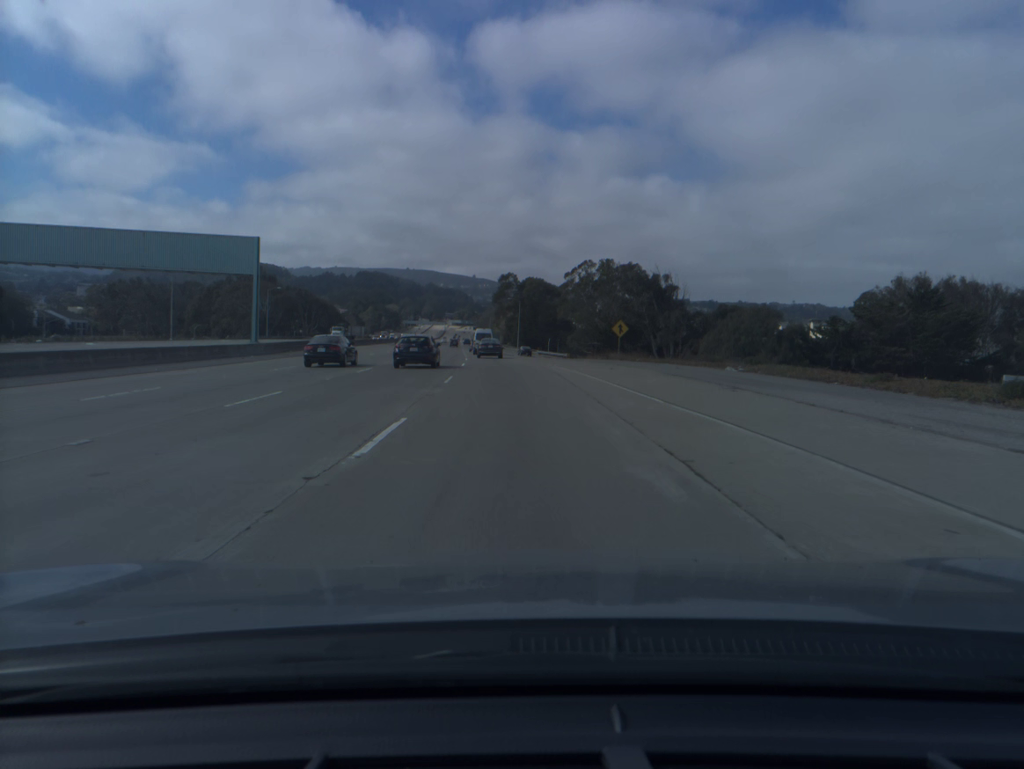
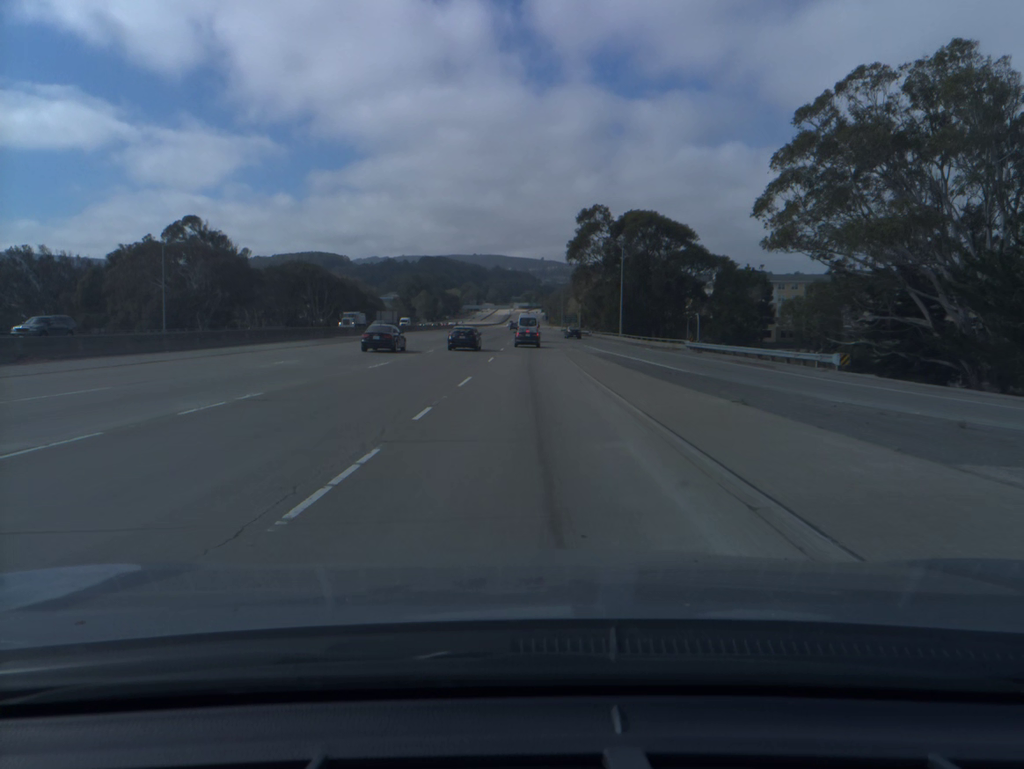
(-4.5, +82.3) m; -5°
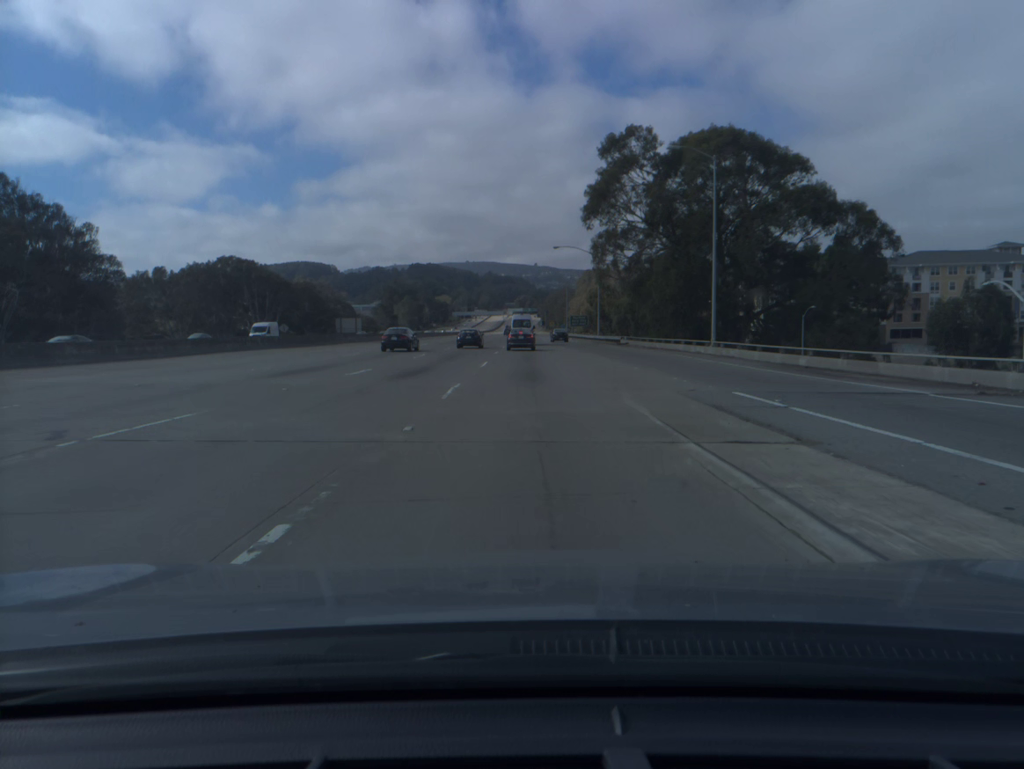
(+0.1, +47.4) m; 0°
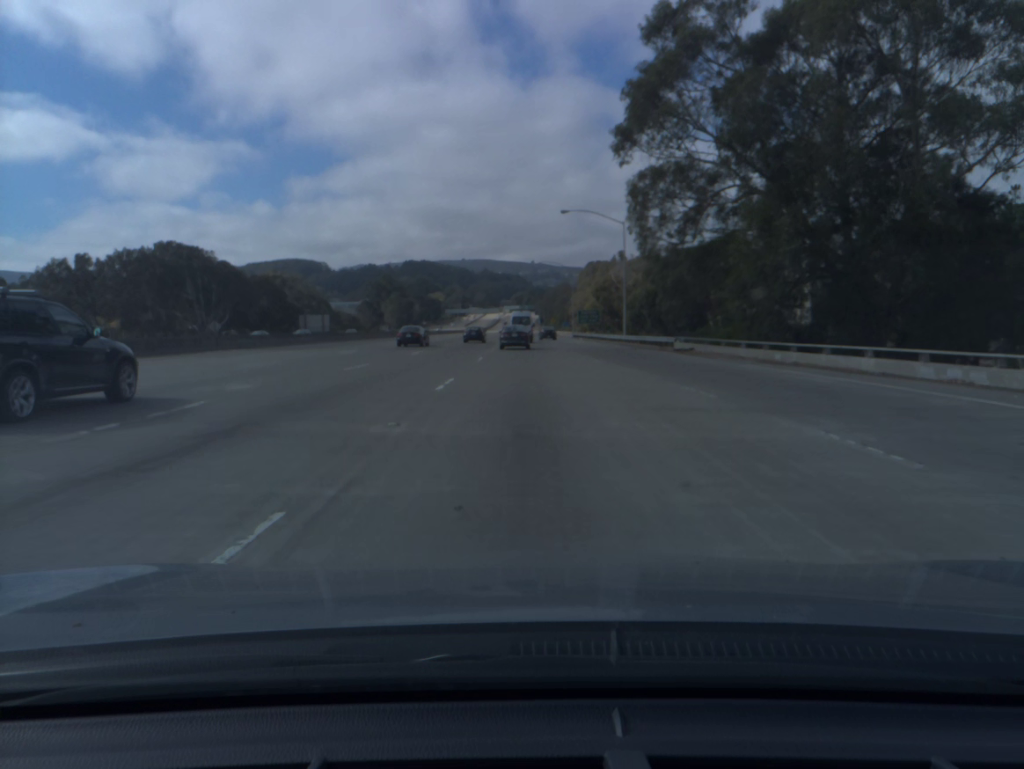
(+0.1, +28.7) m; 0°
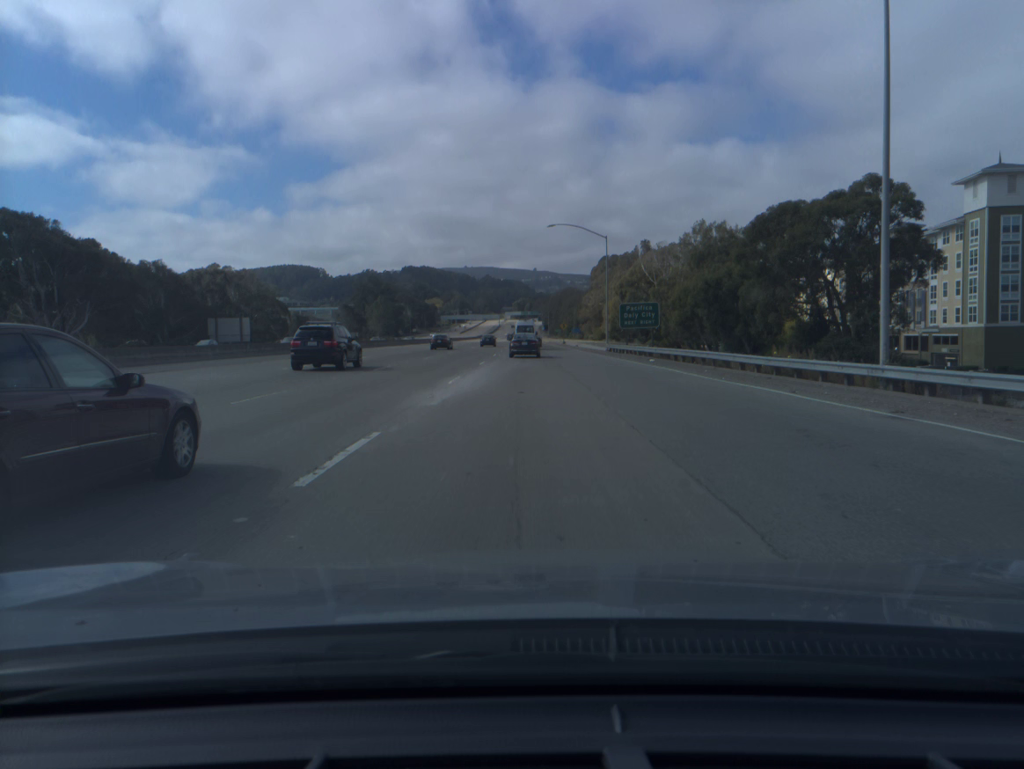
(+0.1, +53.0) m; 0°
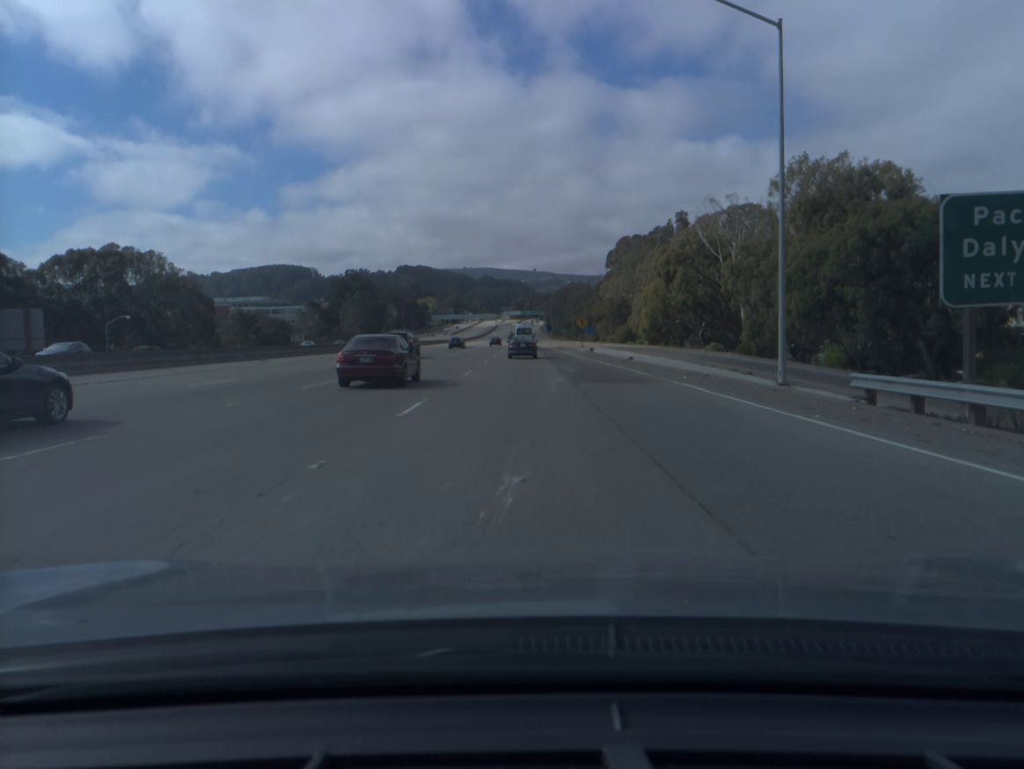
(0.0, +52.2) m; 0°
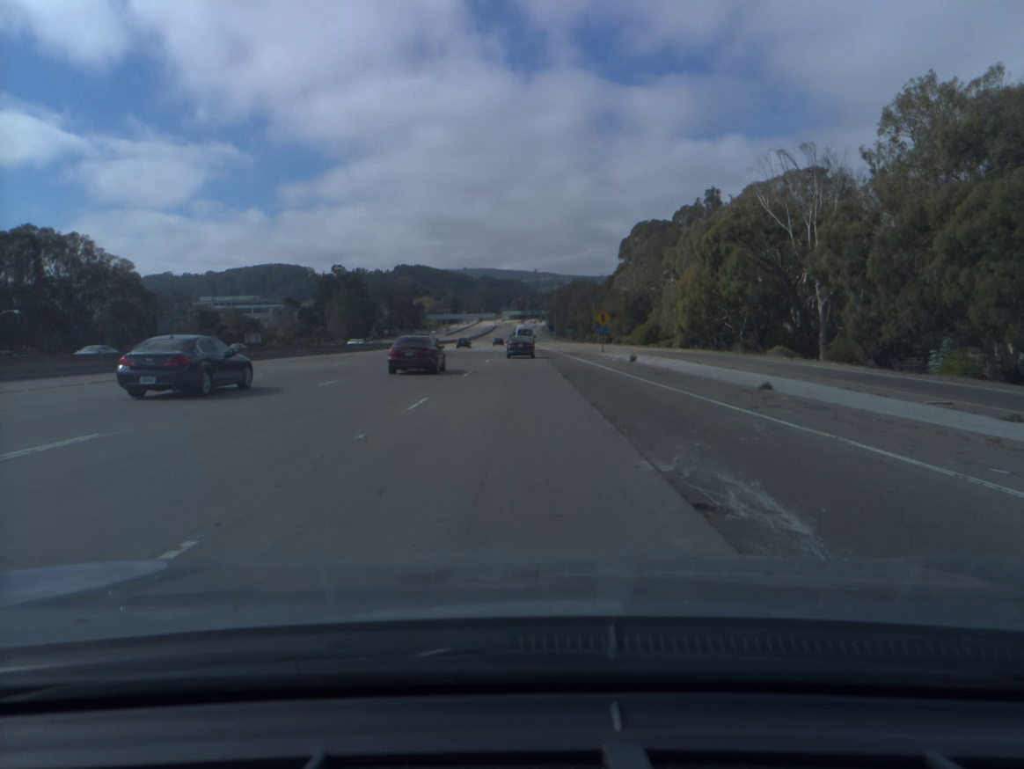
(0.0, +26.8) m; 0°
